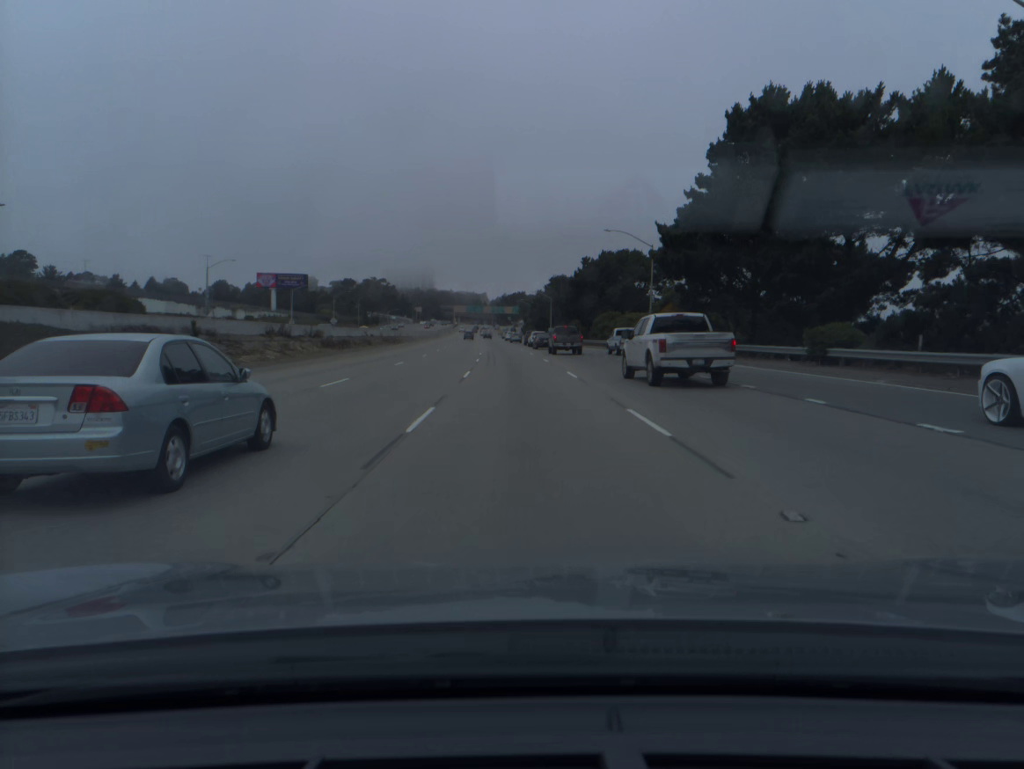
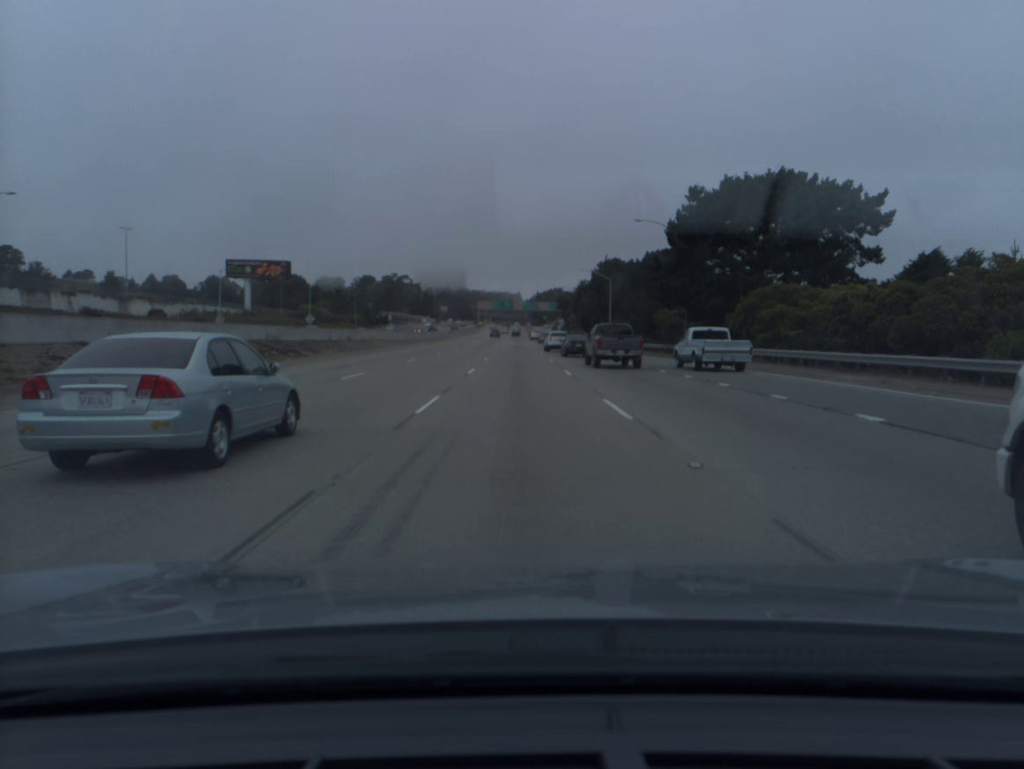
(-1.2, +56.0) m; -3°
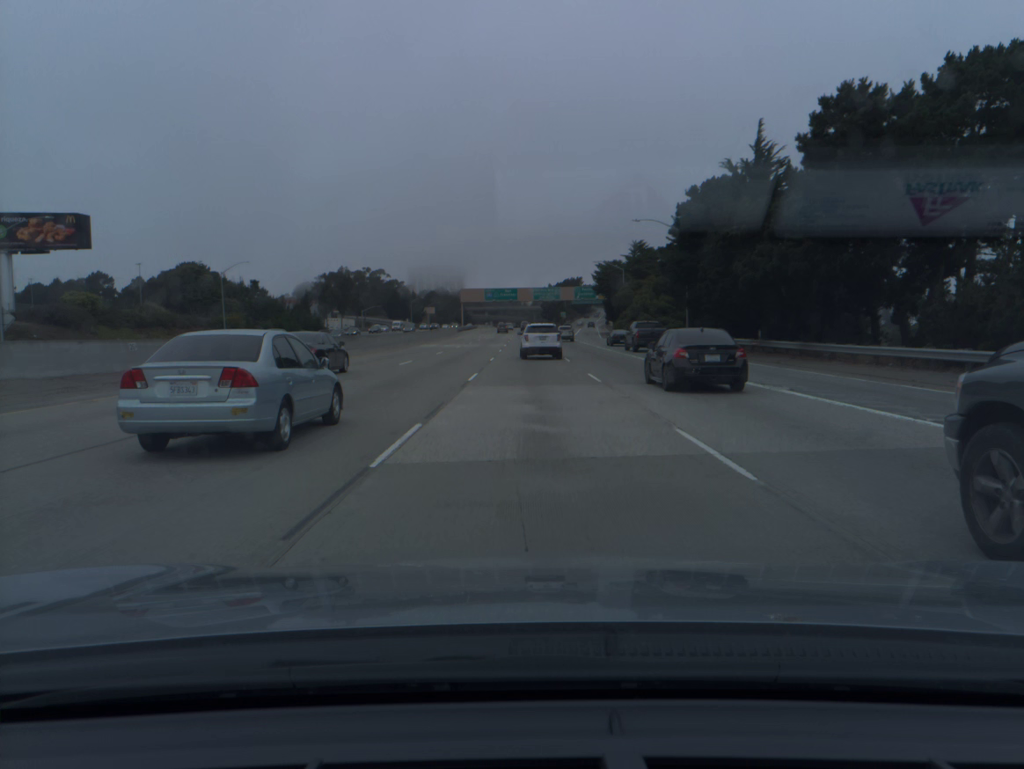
(-1.1, +93.5) m; -1°
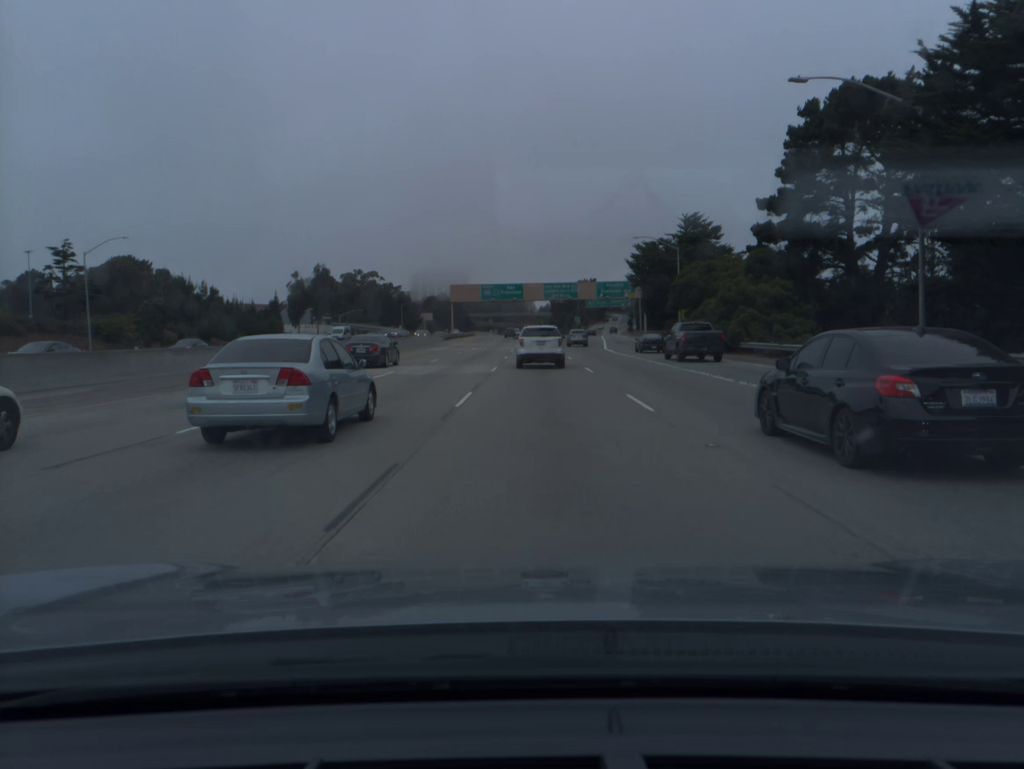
(-0.1, +36.6) m; 0°
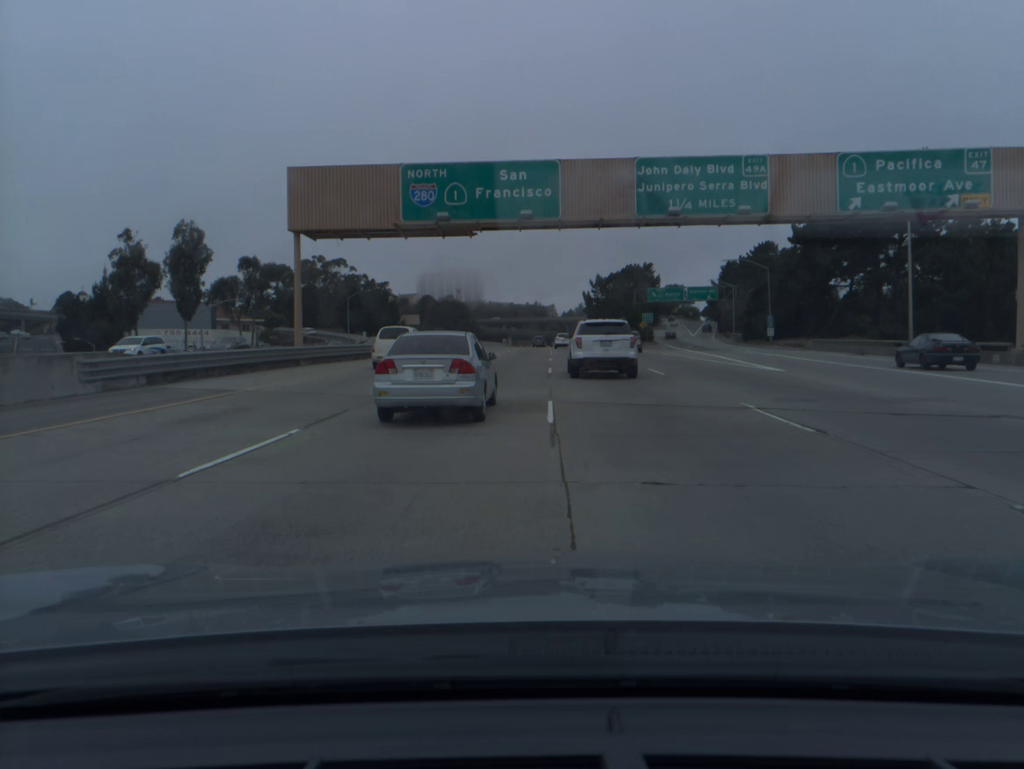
(-0.7, +90.9) m; -1°
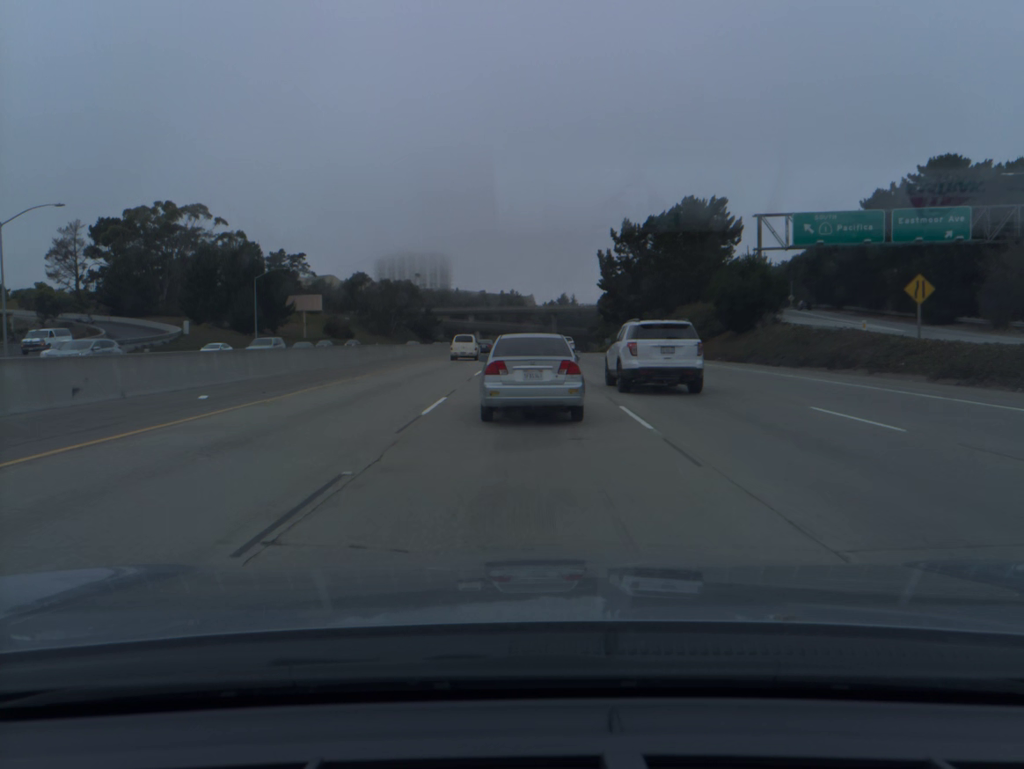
(+1.2, +90.3) m; +2°
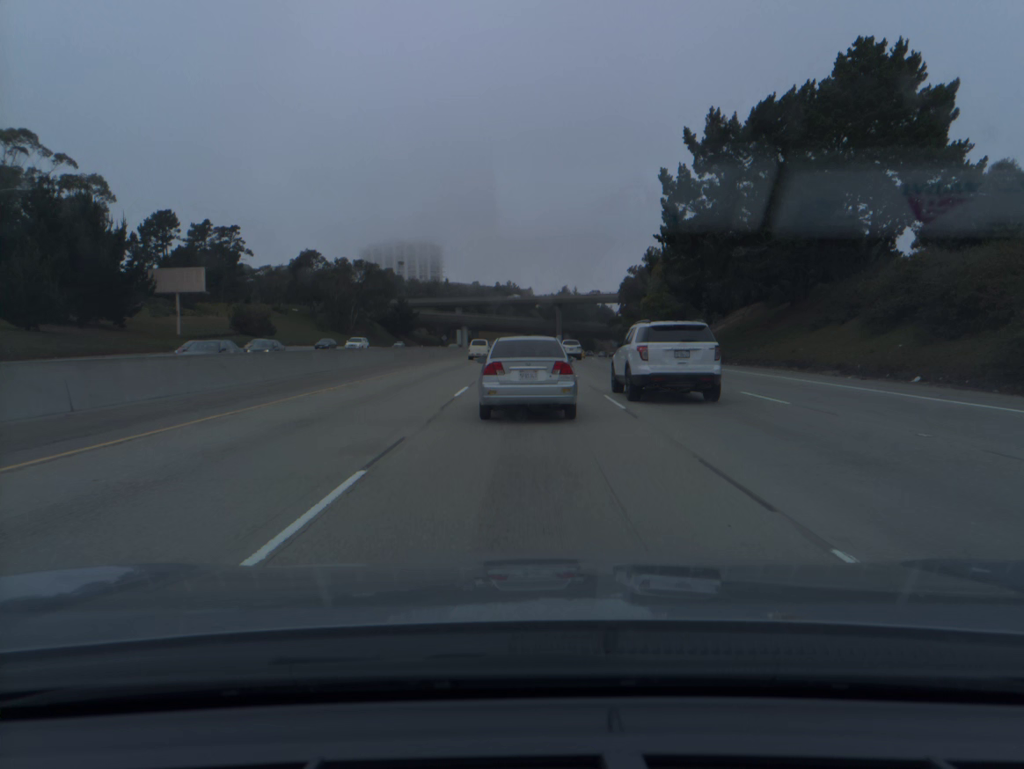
(+0.1, +53.4) m; 0°
